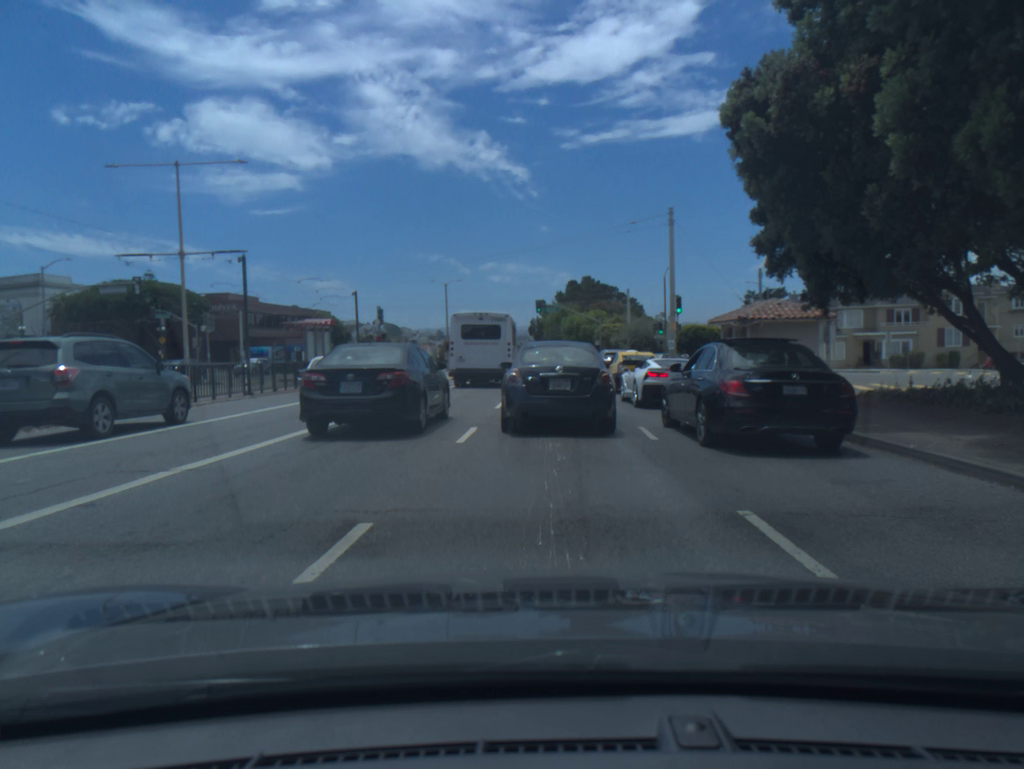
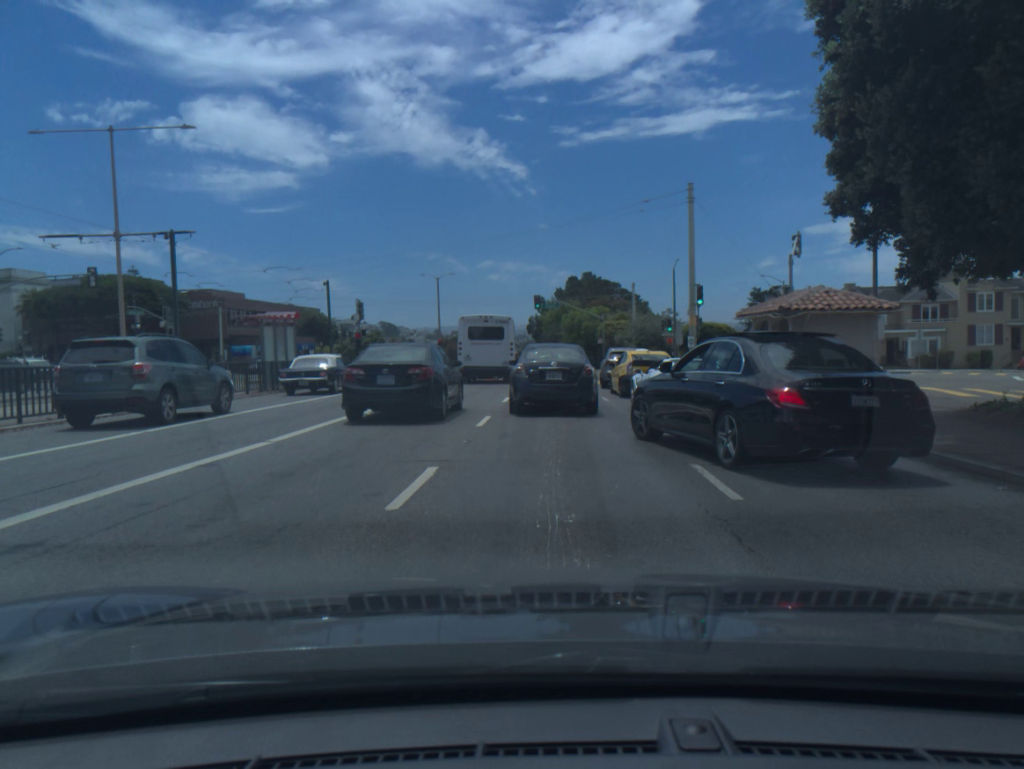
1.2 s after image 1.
(0.0, +4.7) m; 0°
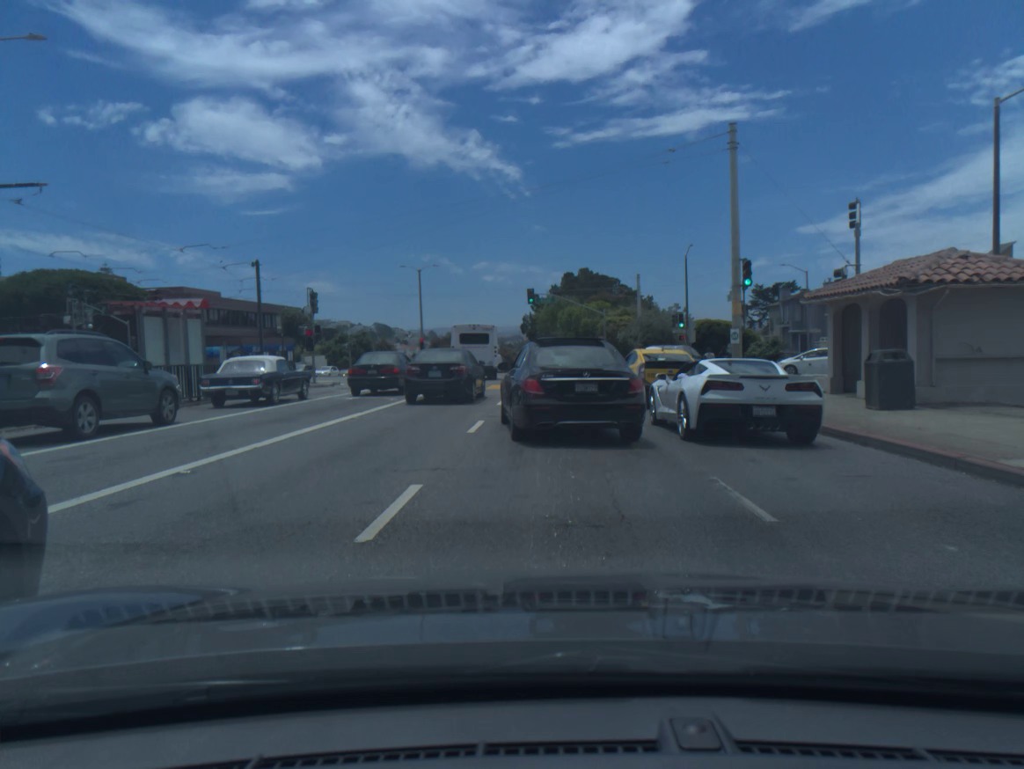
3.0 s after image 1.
(+0.1, +8.2) m; +1°
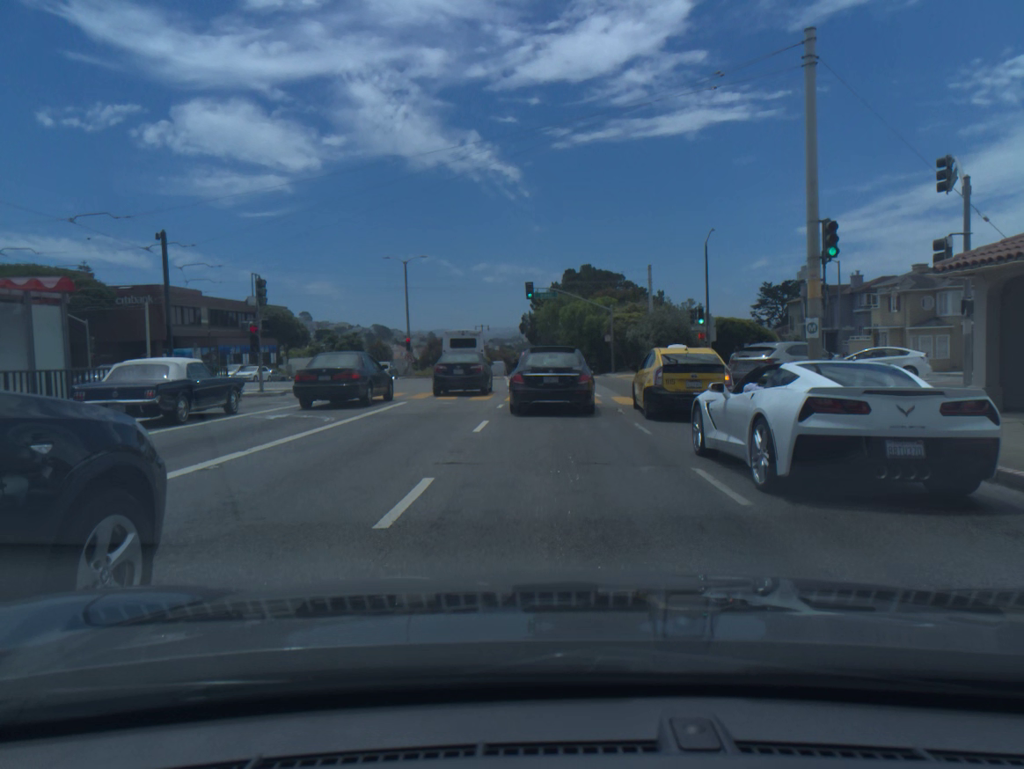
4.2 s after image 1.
(-0.1, +6.7) m; -1°
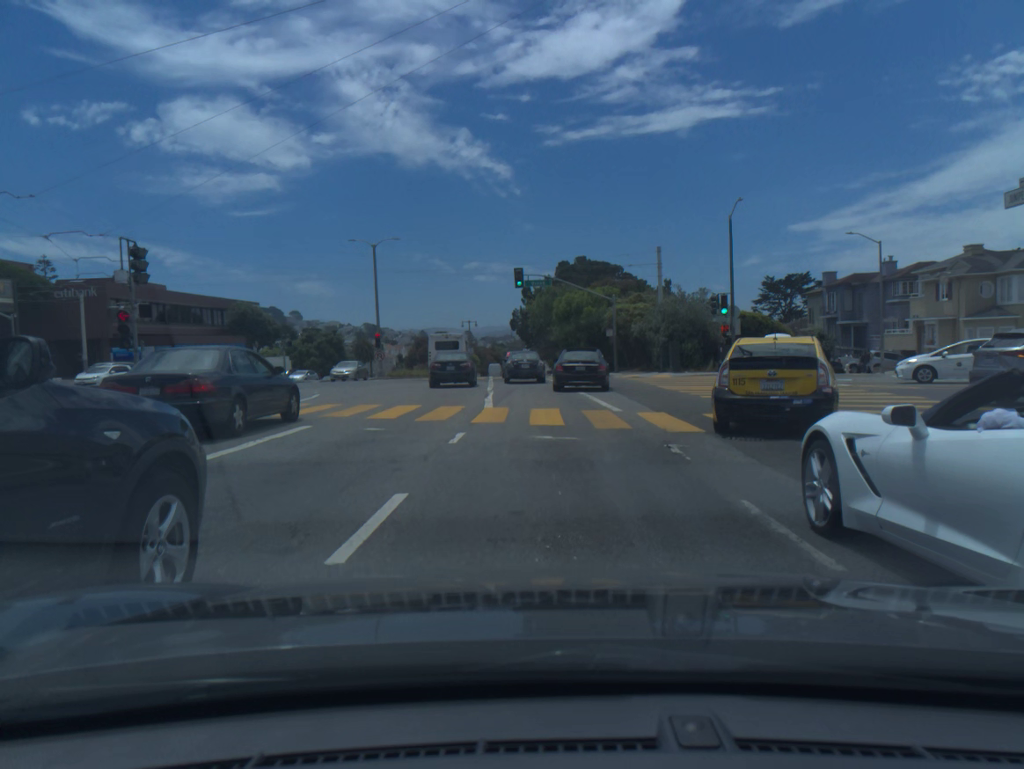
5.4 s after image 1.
(0.0, +8.4) m; 0°
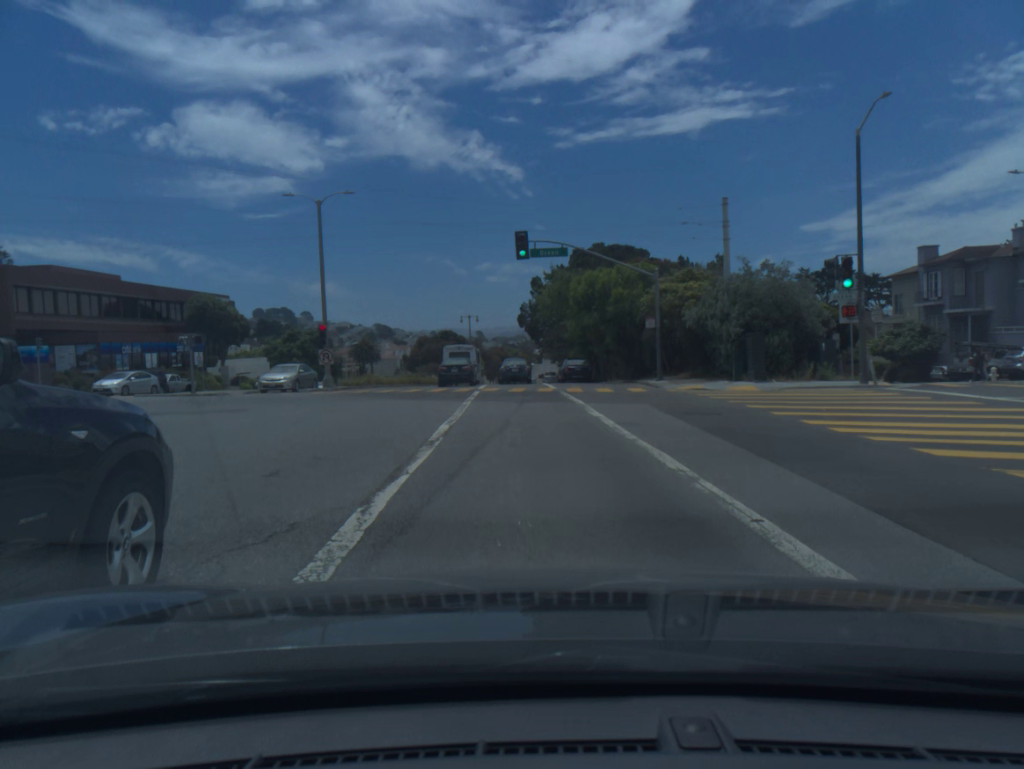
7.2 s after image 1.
(-0.1, +15.6) m; -2°
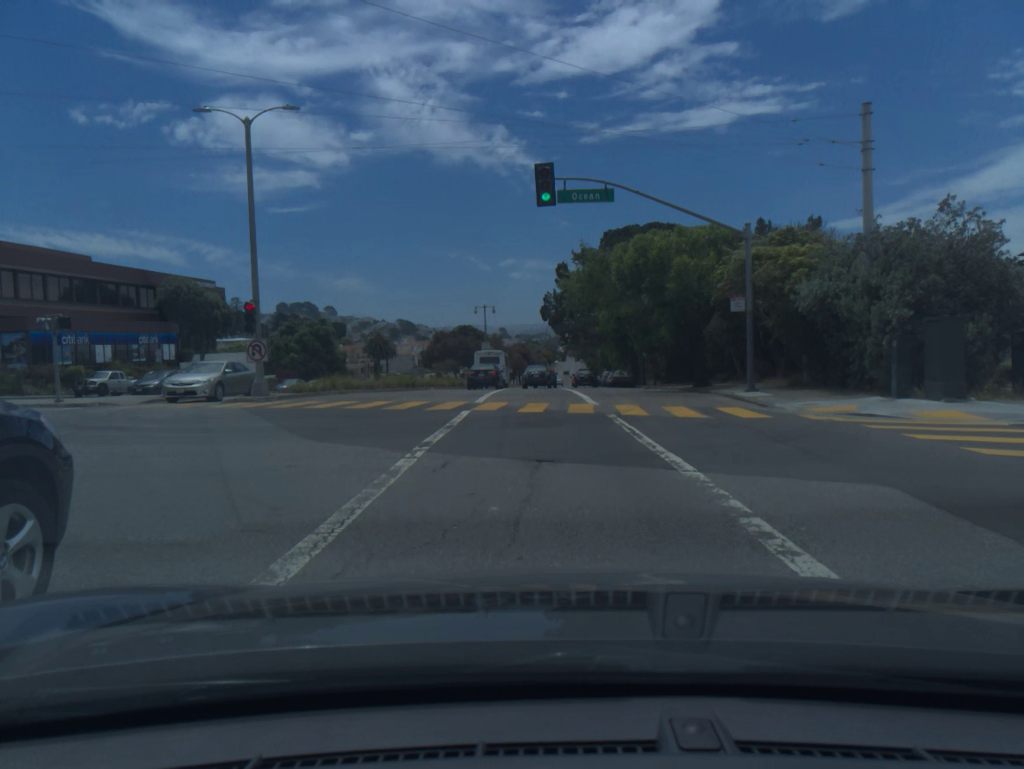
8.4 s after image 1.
(-0.2, +12.3) m; -2°
